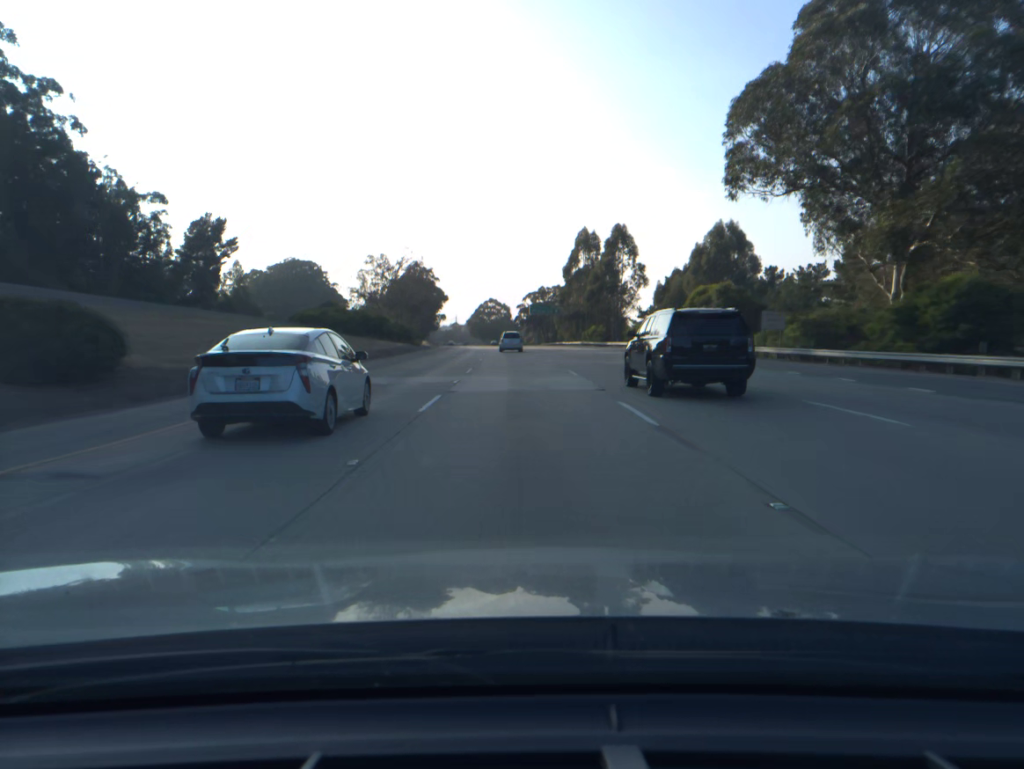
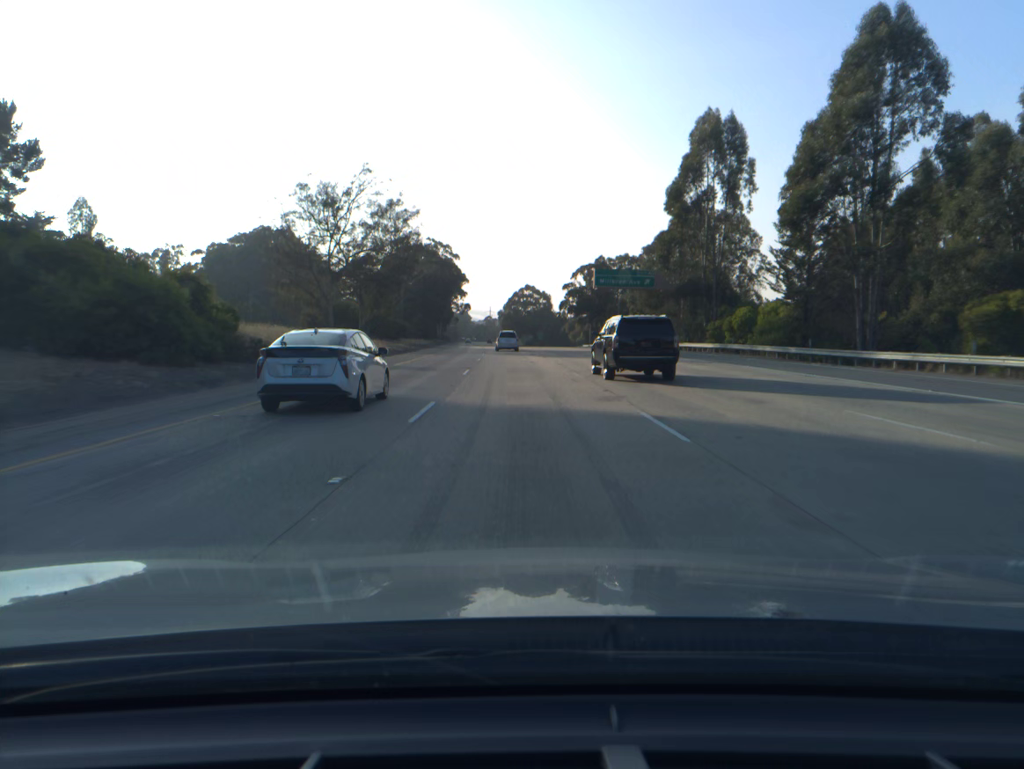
(-1.9, +74.8) m; -3°
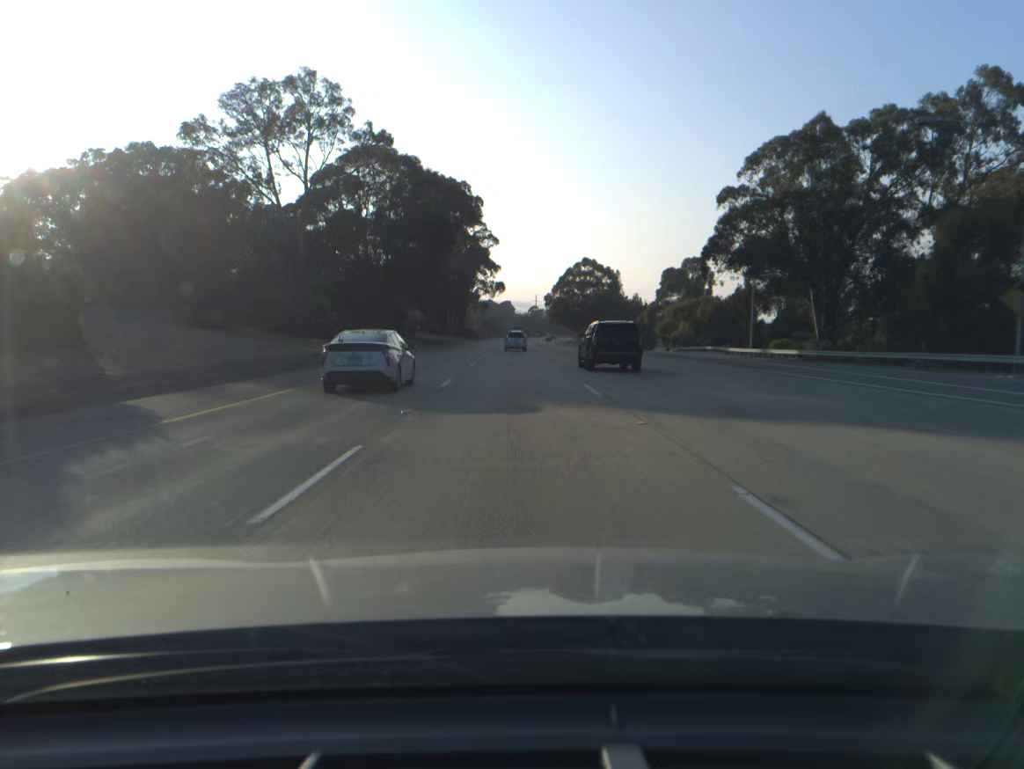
(-2.9, +94.4) m; -3°
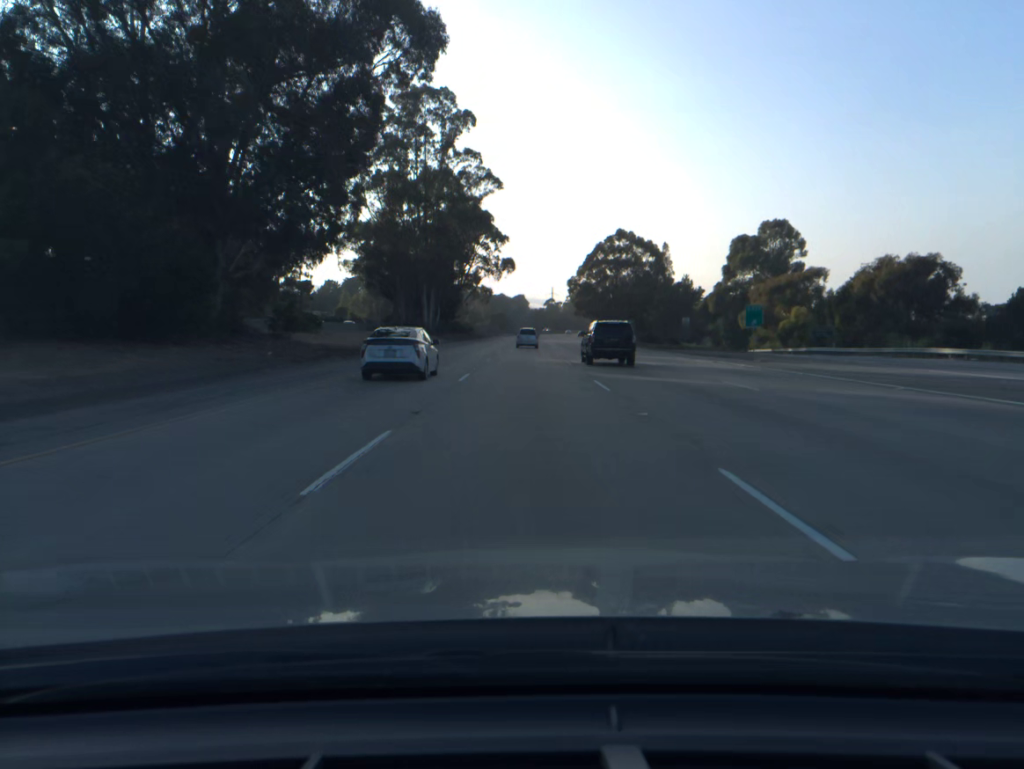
(-0.7, +57.2) m; -1°
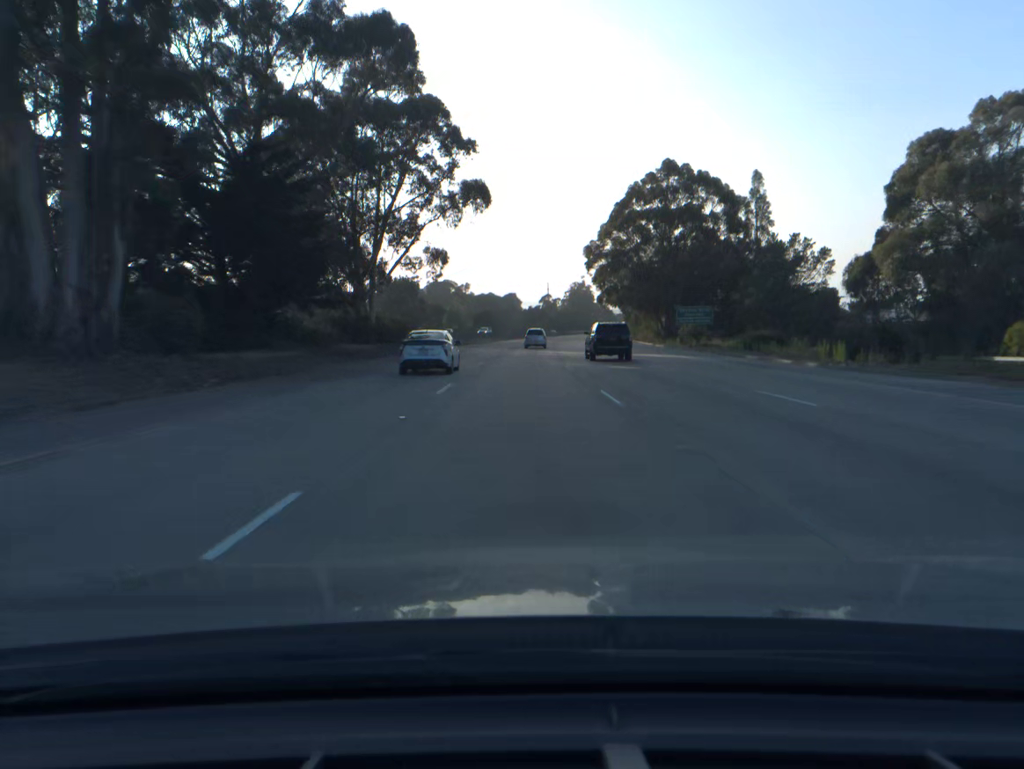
(+0.4, +76.9) m; +1°
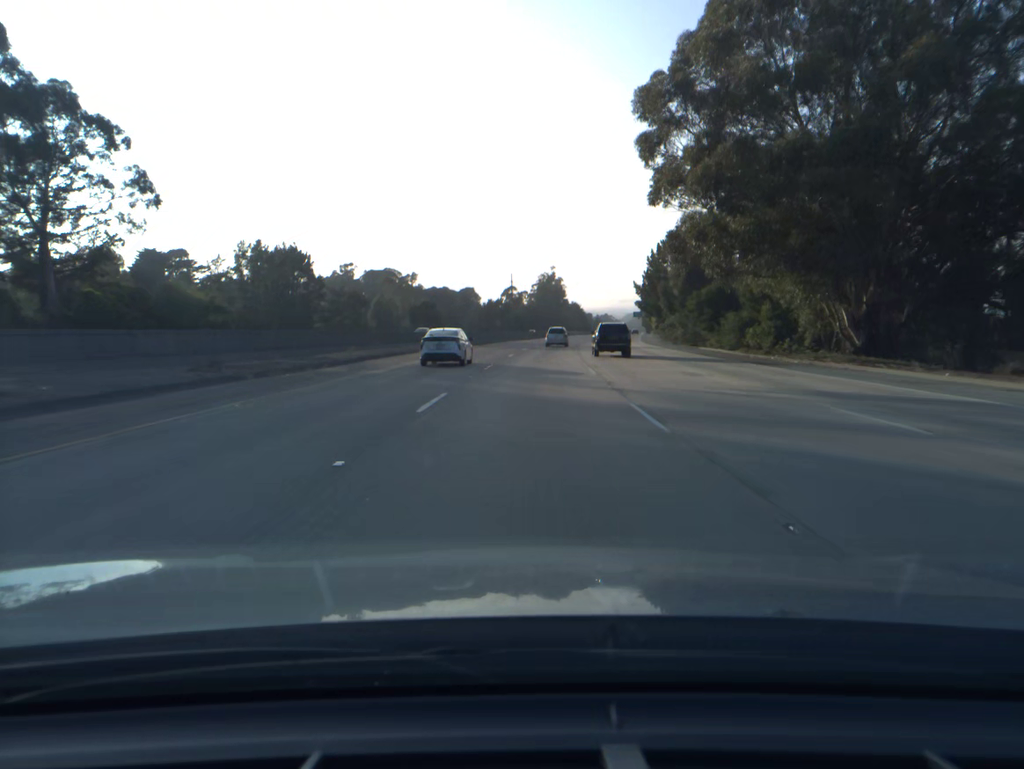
(+1.0, +77.3) m; +3°
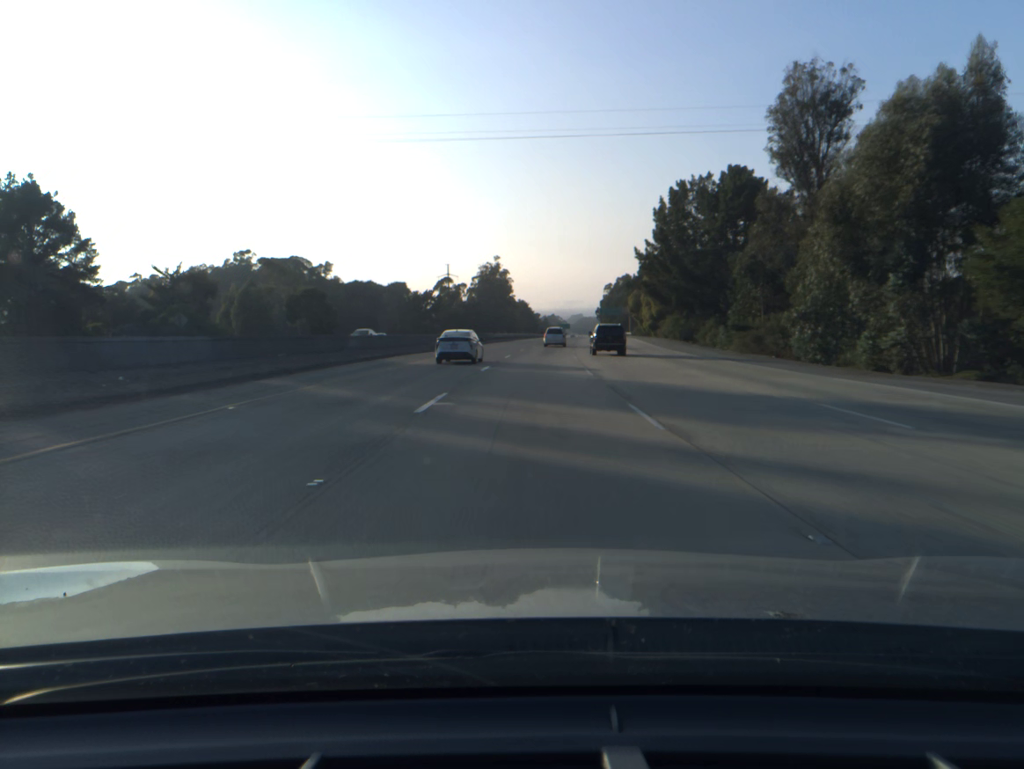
(+2.1, +57.8) m; +4°
